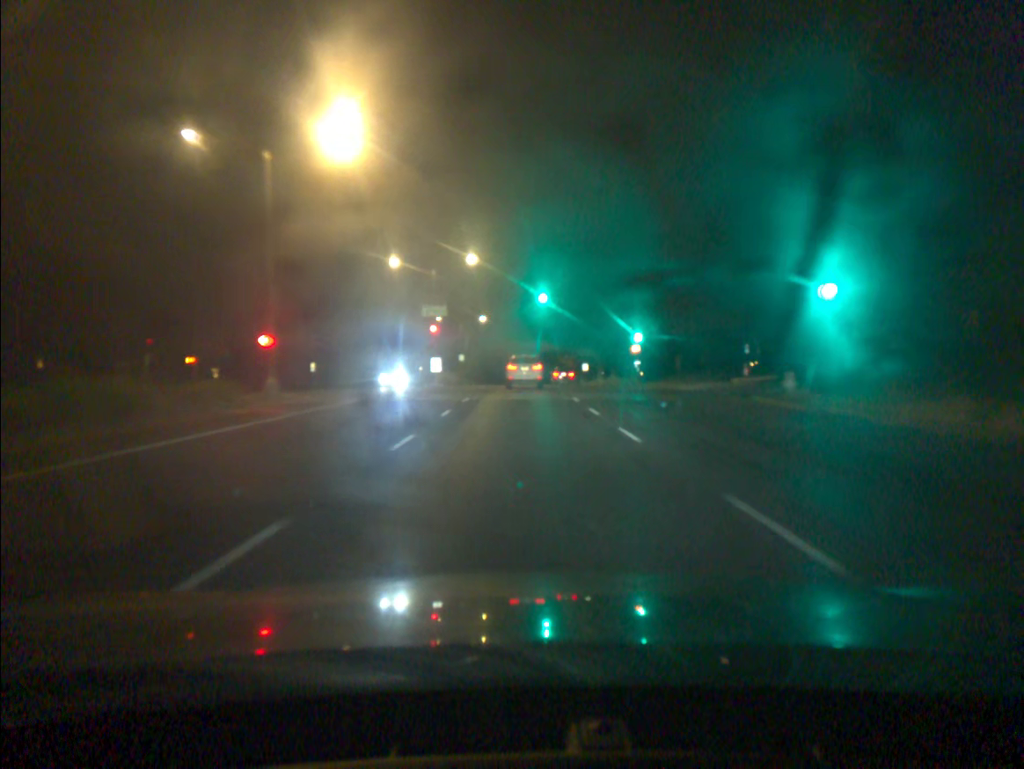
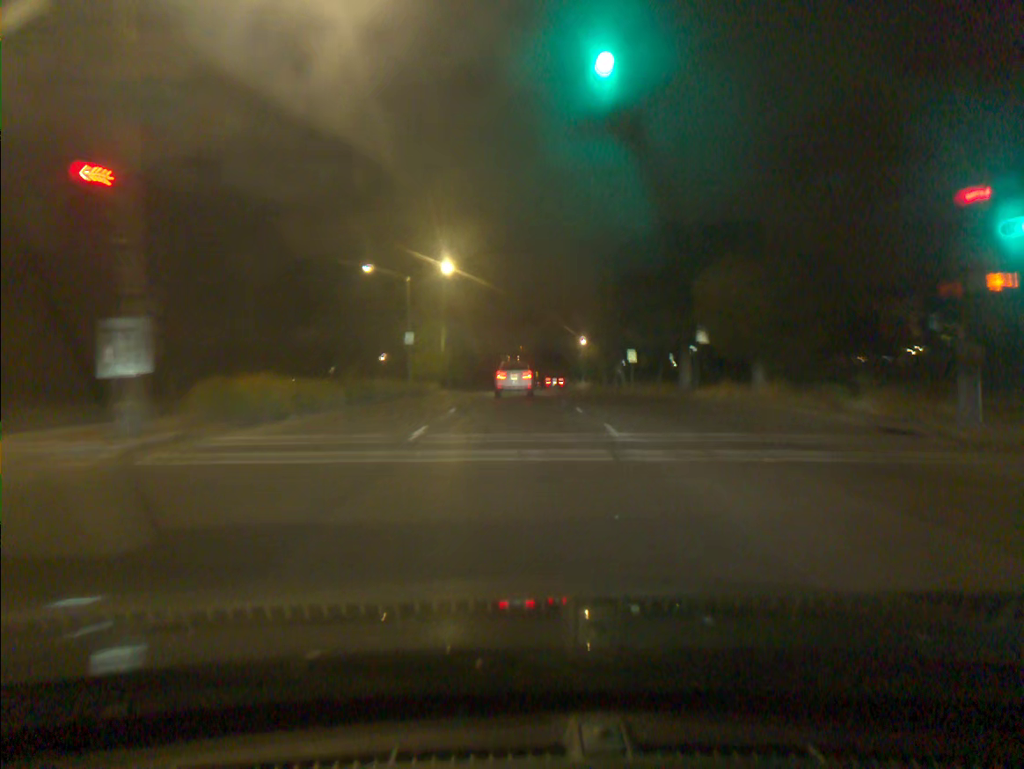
(+0.1, +43.6) m; 0°
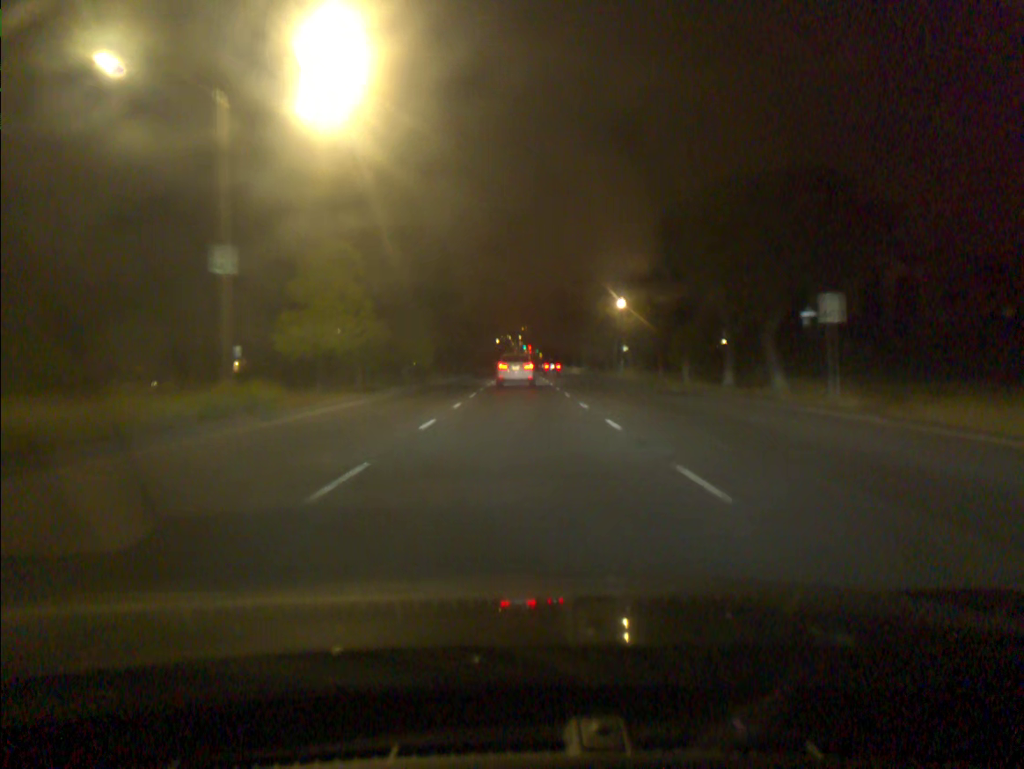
(-0.2, +35.8) m; 0°
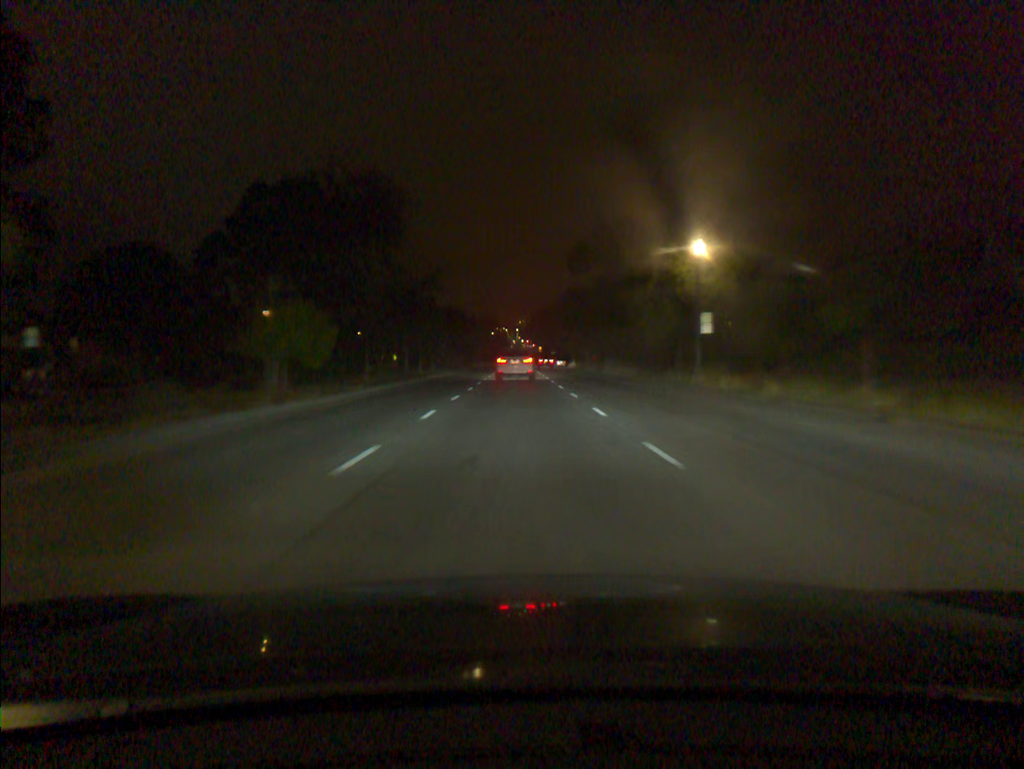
(0.0, +27.9) m; 0°
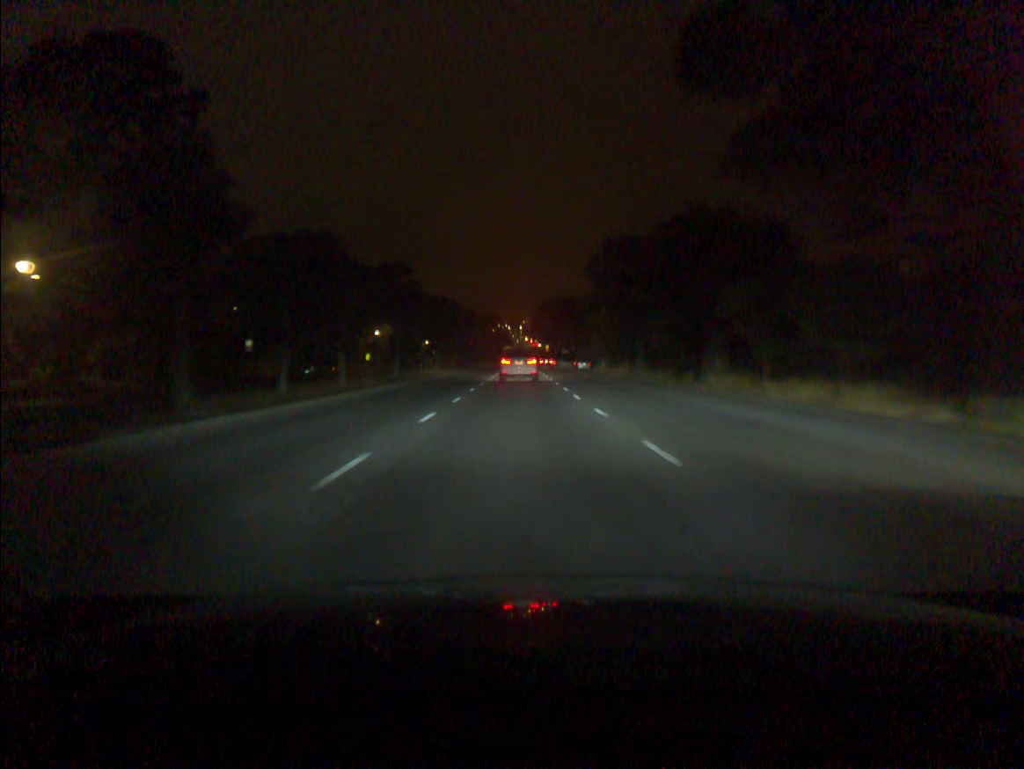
(-0.1, +36.9) m; 0°
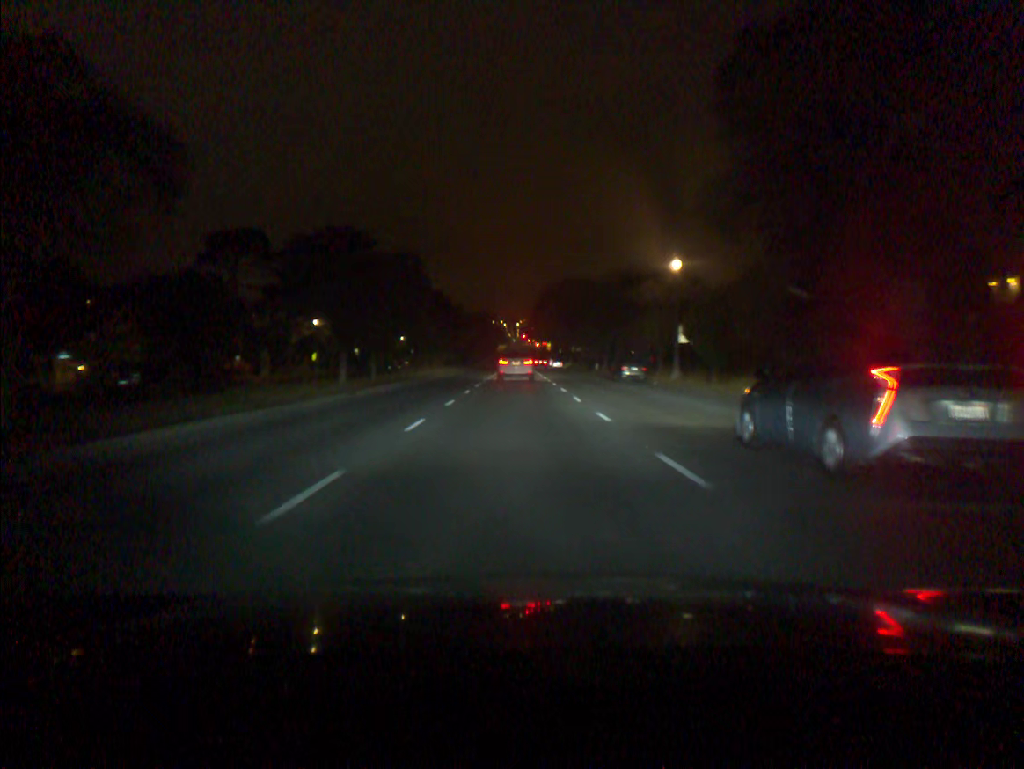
(+0.1, +37.1) m; 0°
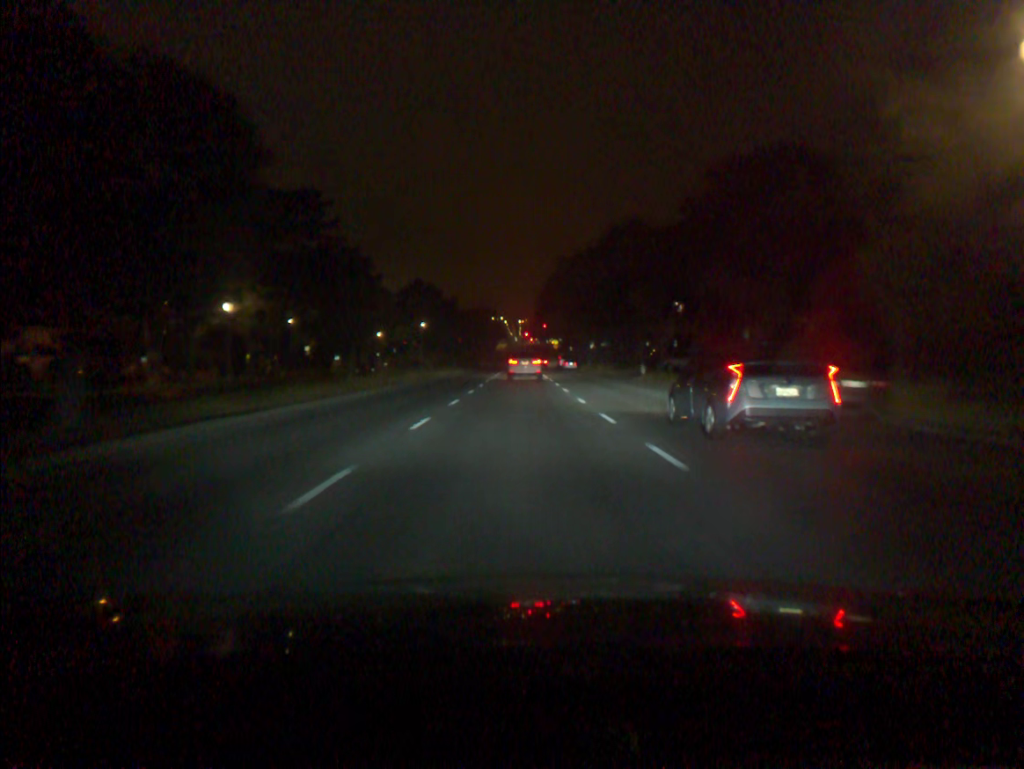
(-0.1, +28.7) m; 0°
